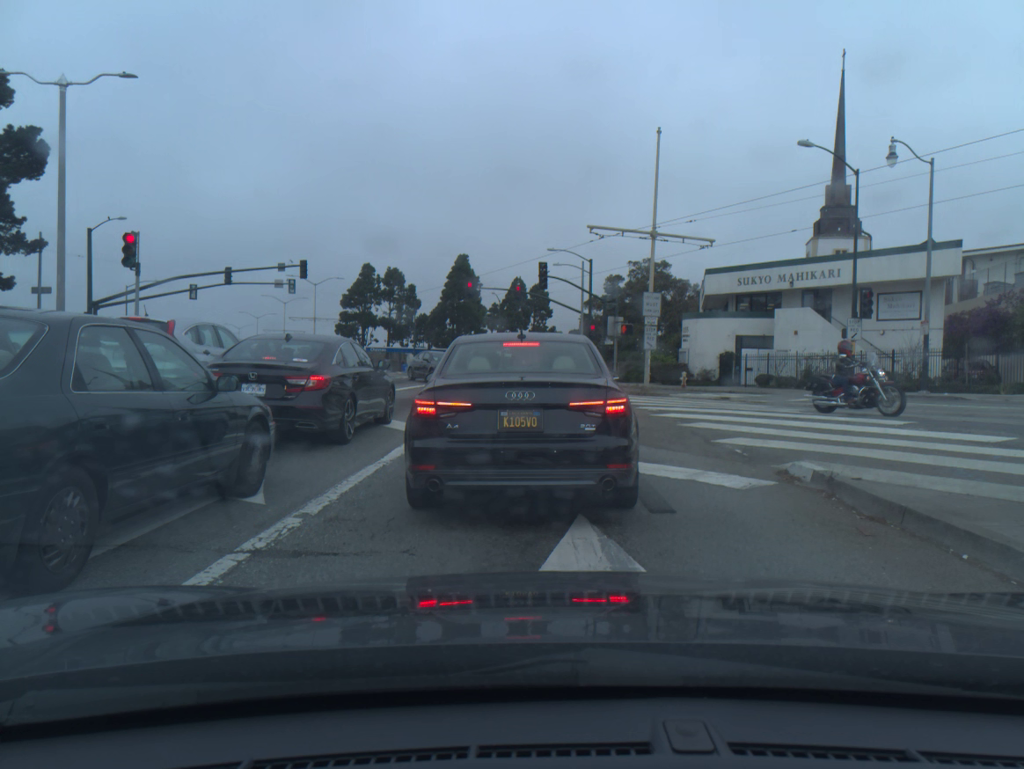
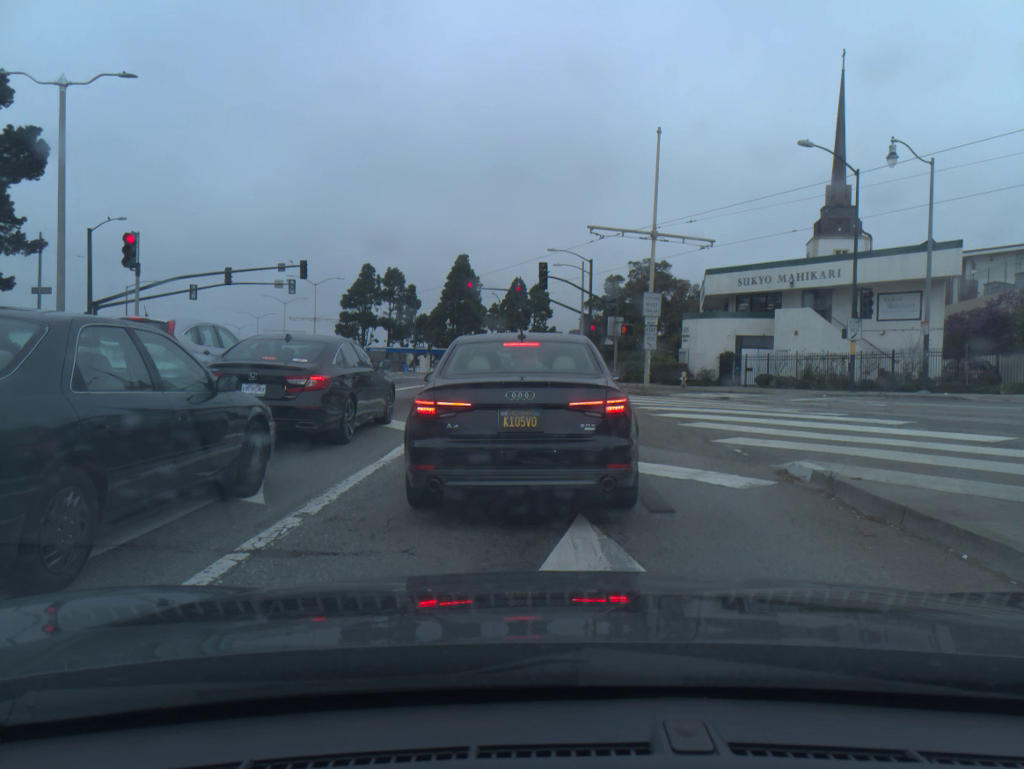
(0.0, 0.0) m; 0°
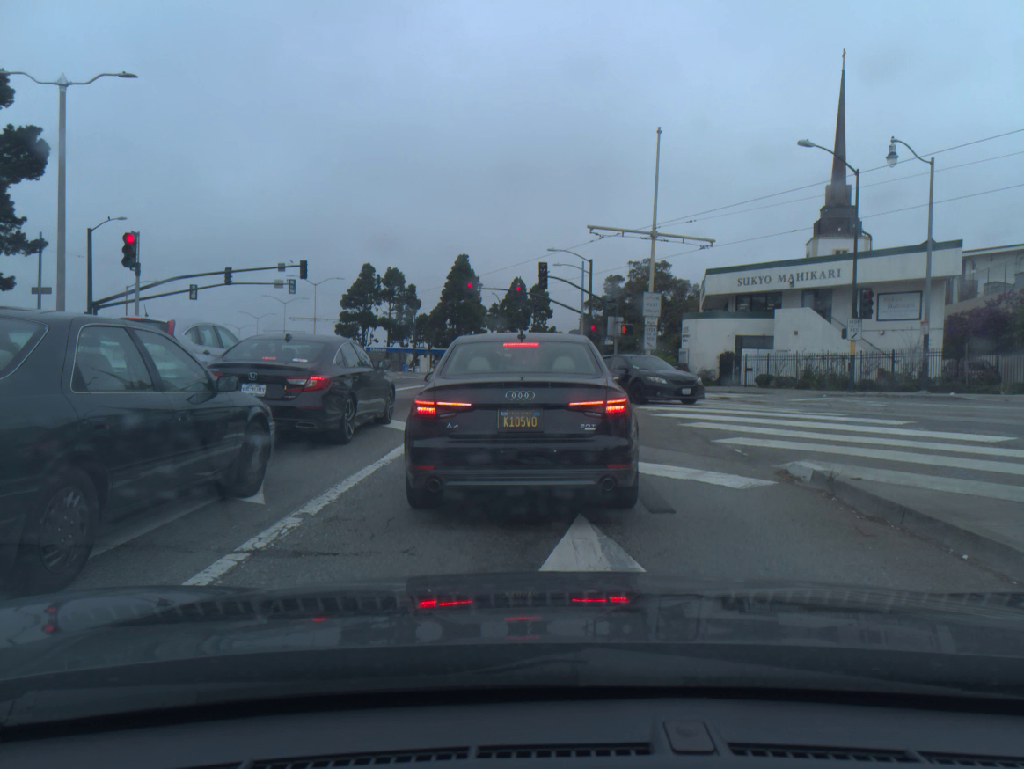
(0.0, 0.0) m; 0°
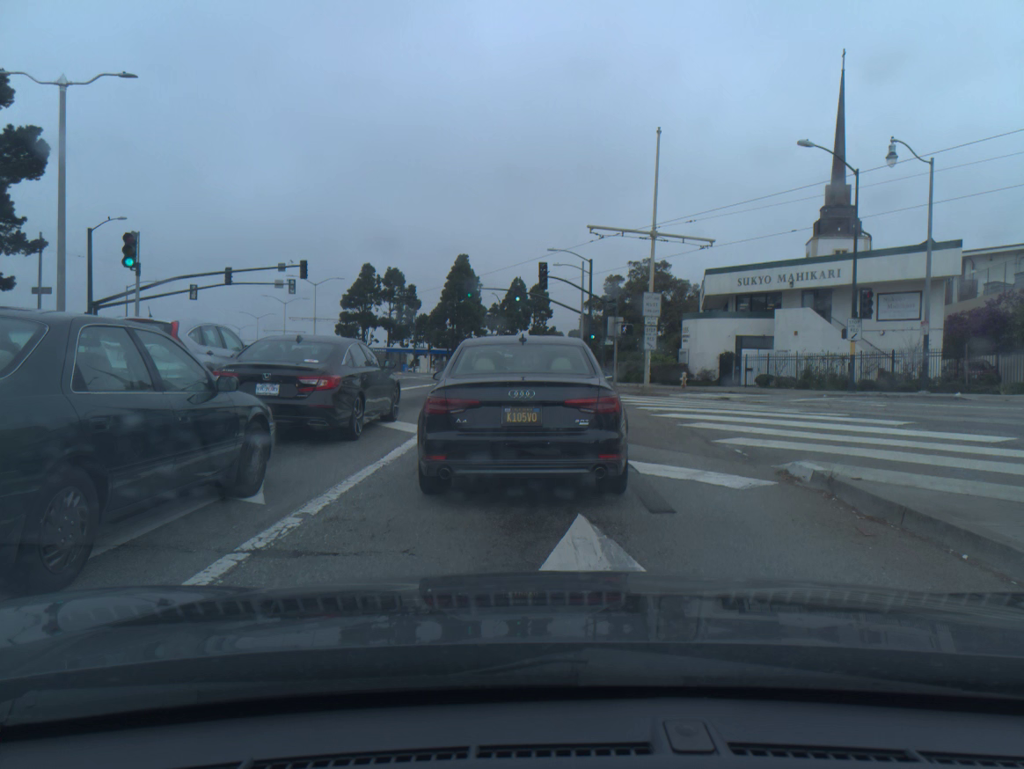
(0.0, +0.1) m; 0°
